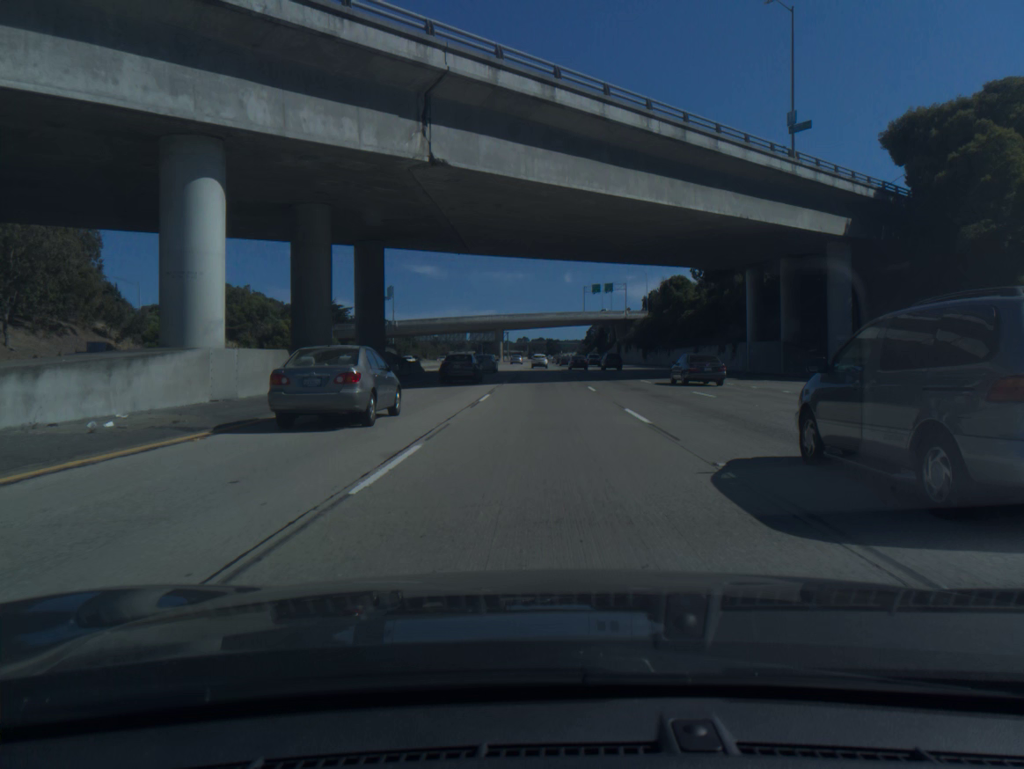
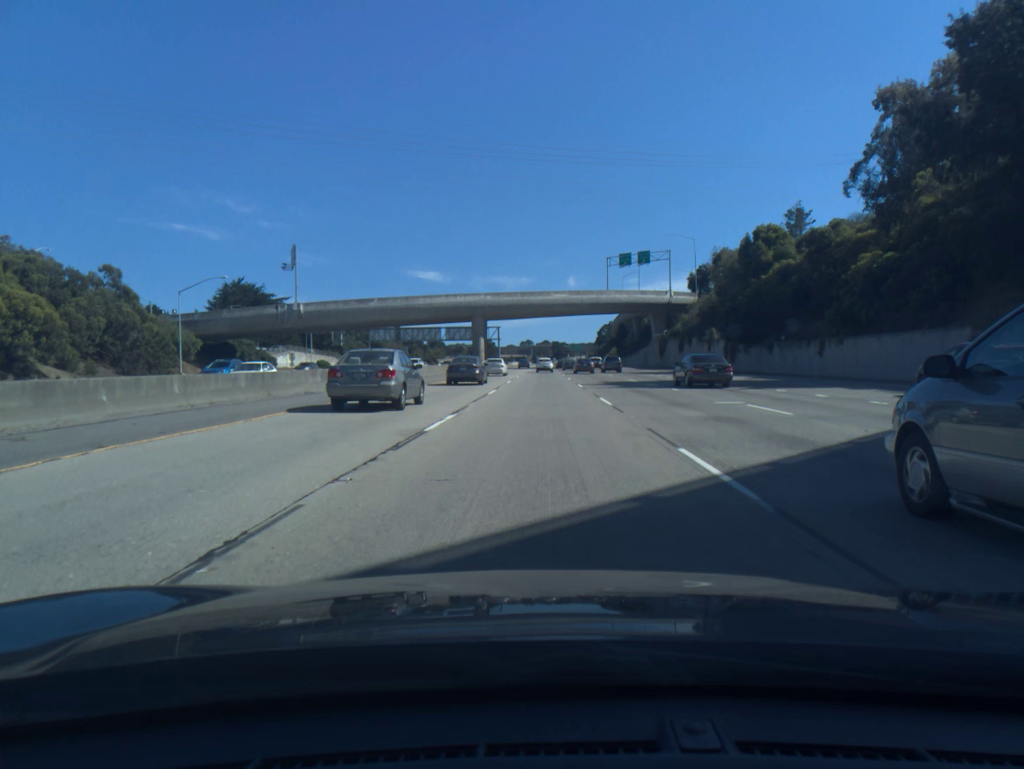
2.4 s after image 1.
(0.0, +66.7) m; 0°
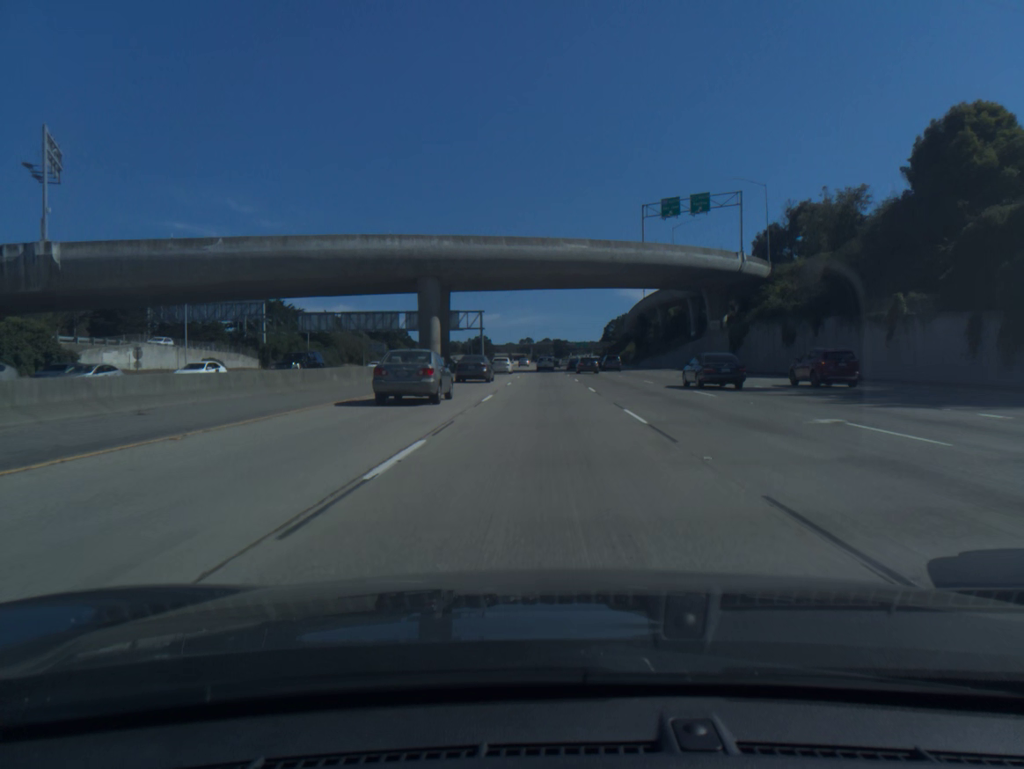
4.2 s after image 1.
(-0.1, +50.0) m; 0°
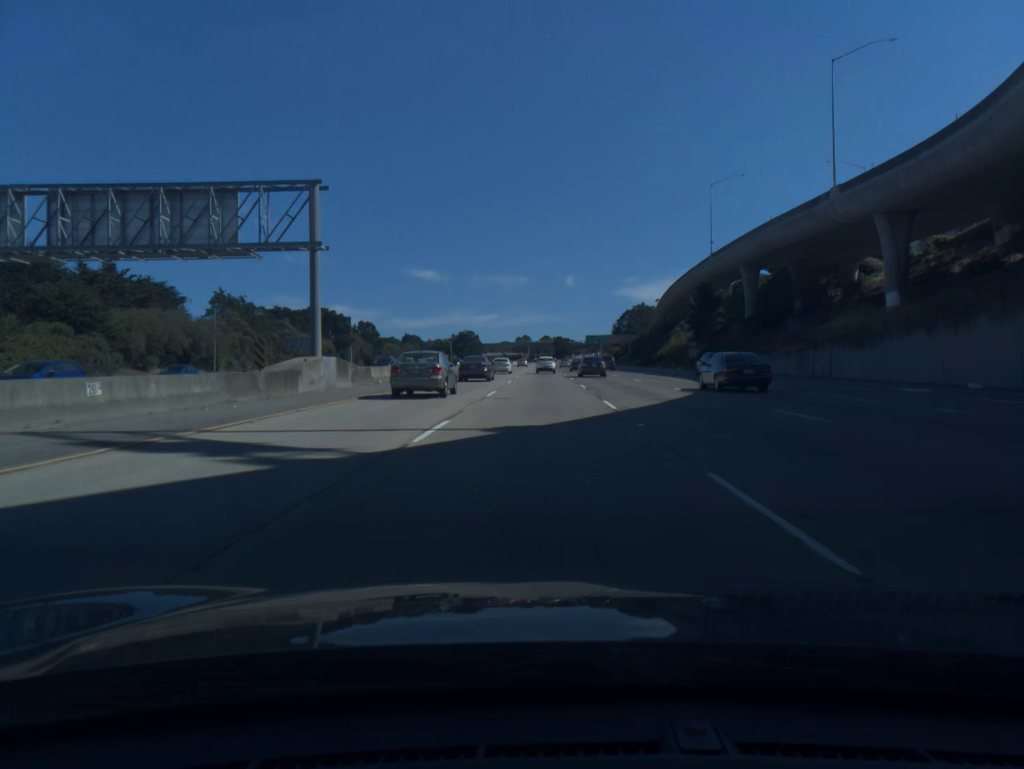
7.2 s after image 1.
(+0.4, +83.8) m; 0°
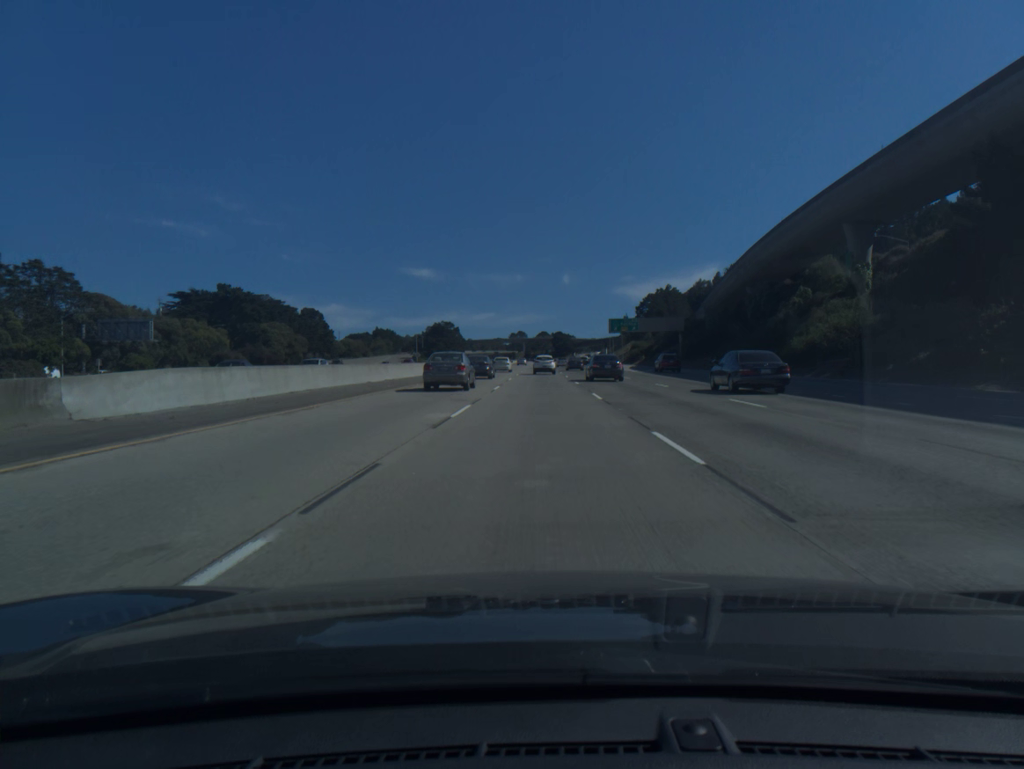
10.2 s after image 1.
(0.0, +83.1) m; 0°
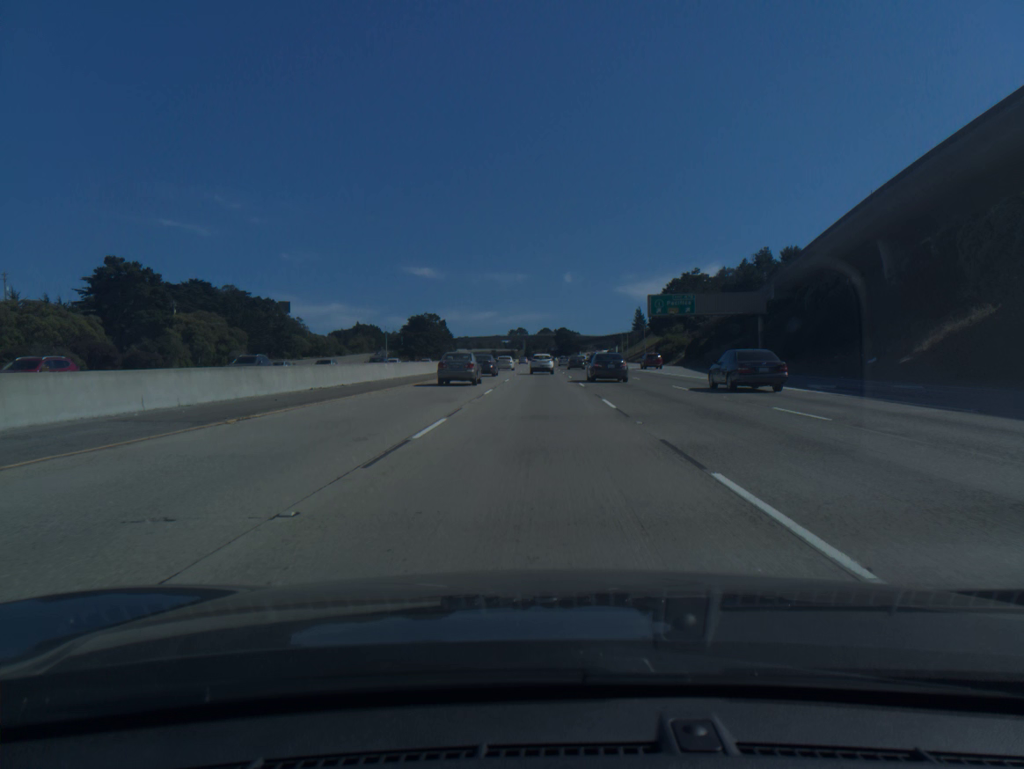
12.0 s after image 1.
(0.0, +48.6) m; 0°
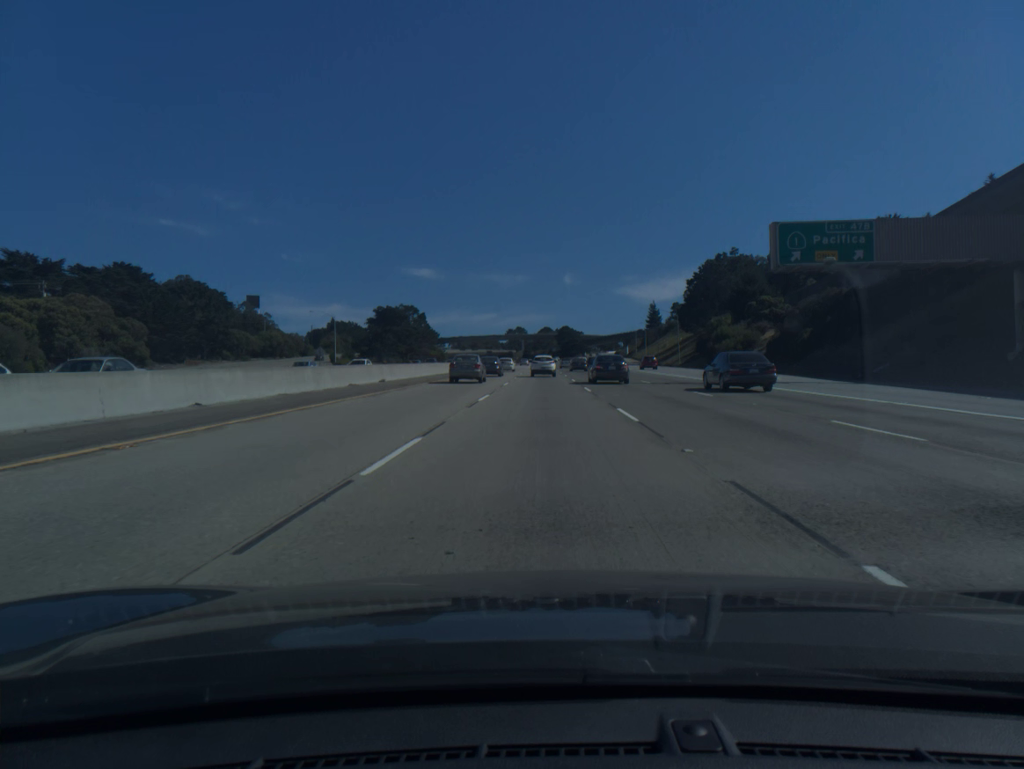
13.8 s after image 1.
(-0.1, +47.4) m; 0°
